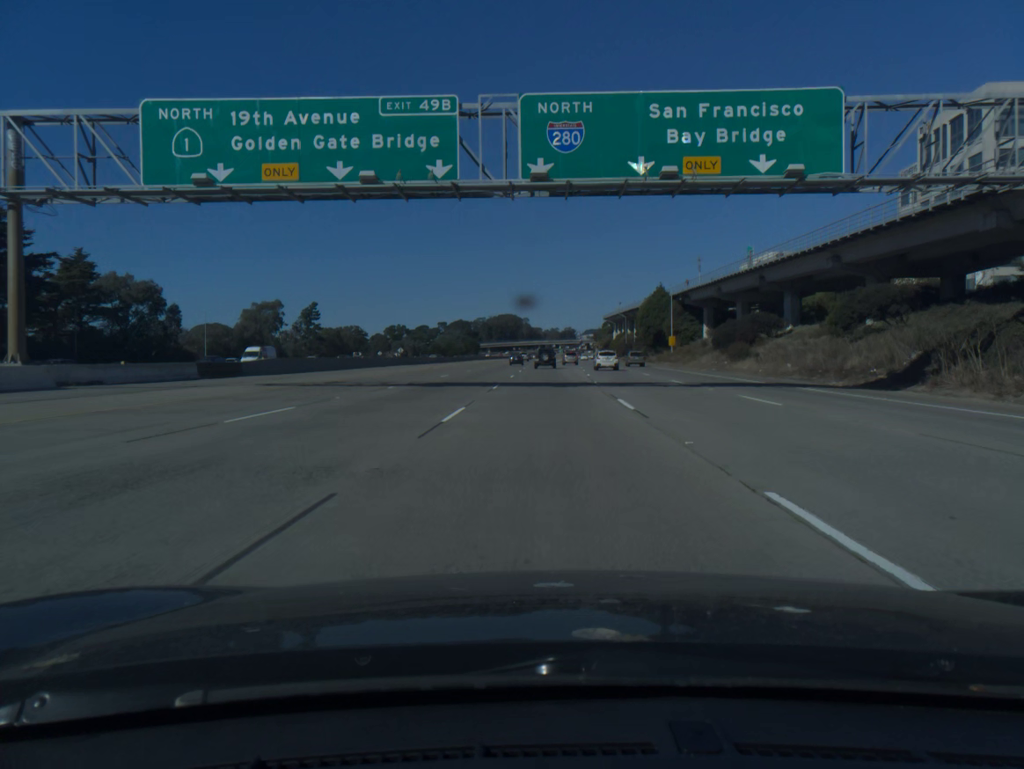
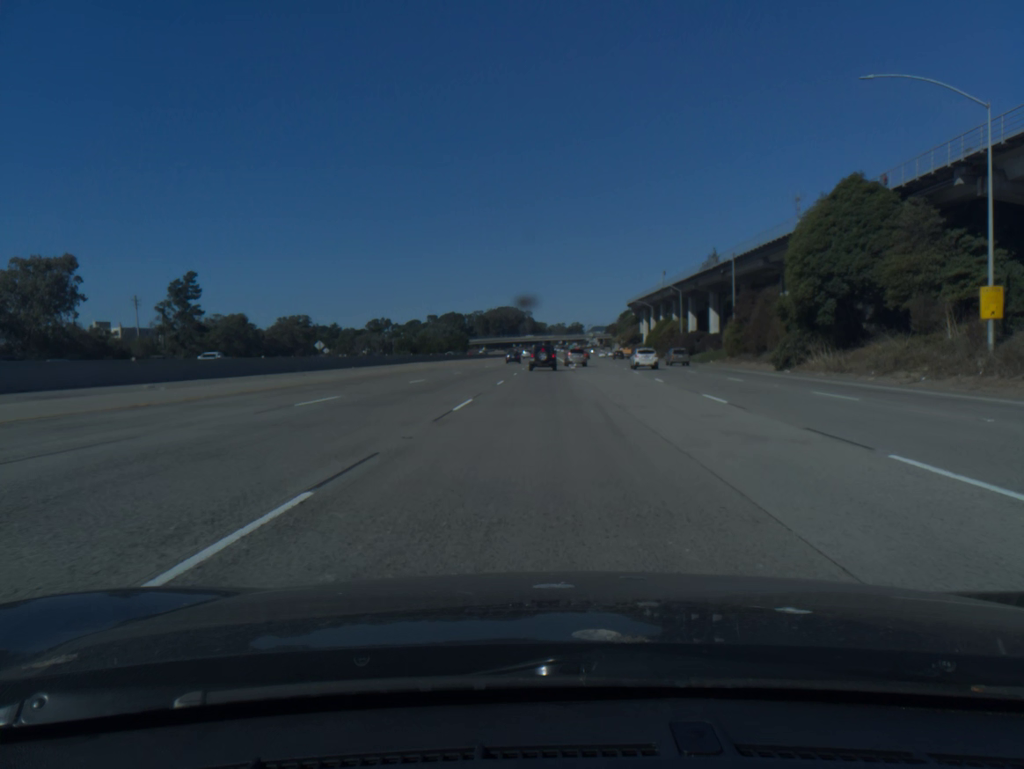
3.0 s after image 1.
(+0.4, +83.1) m; 0°
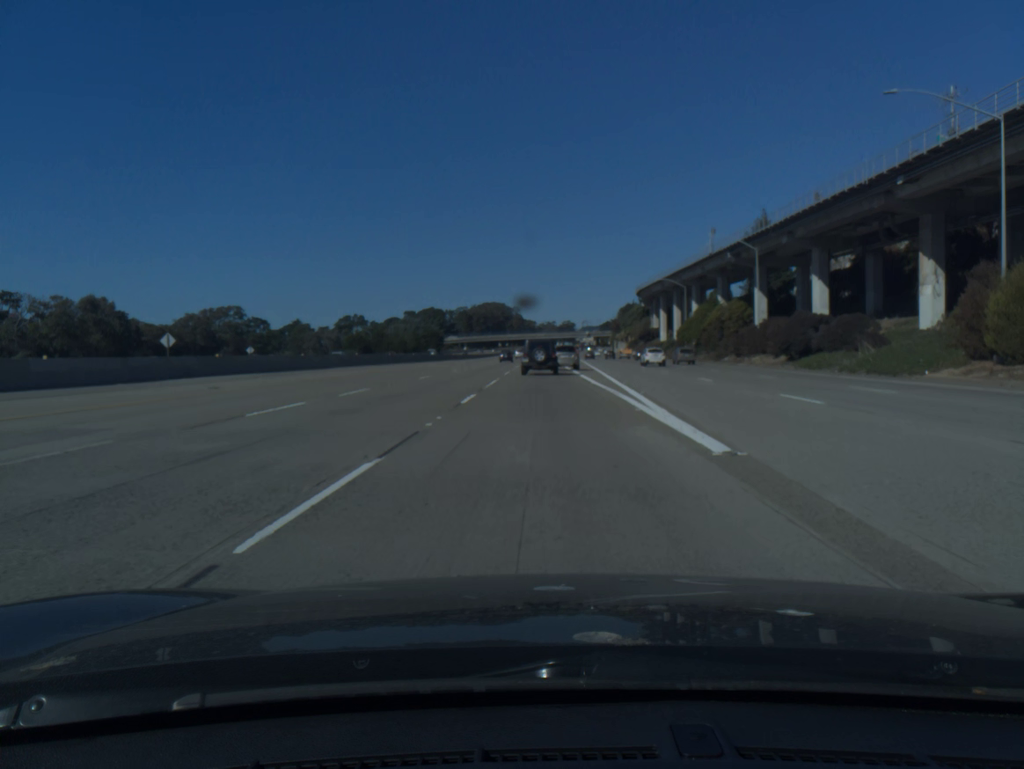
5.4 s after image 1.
(+0.3, +55.3) m; +1°
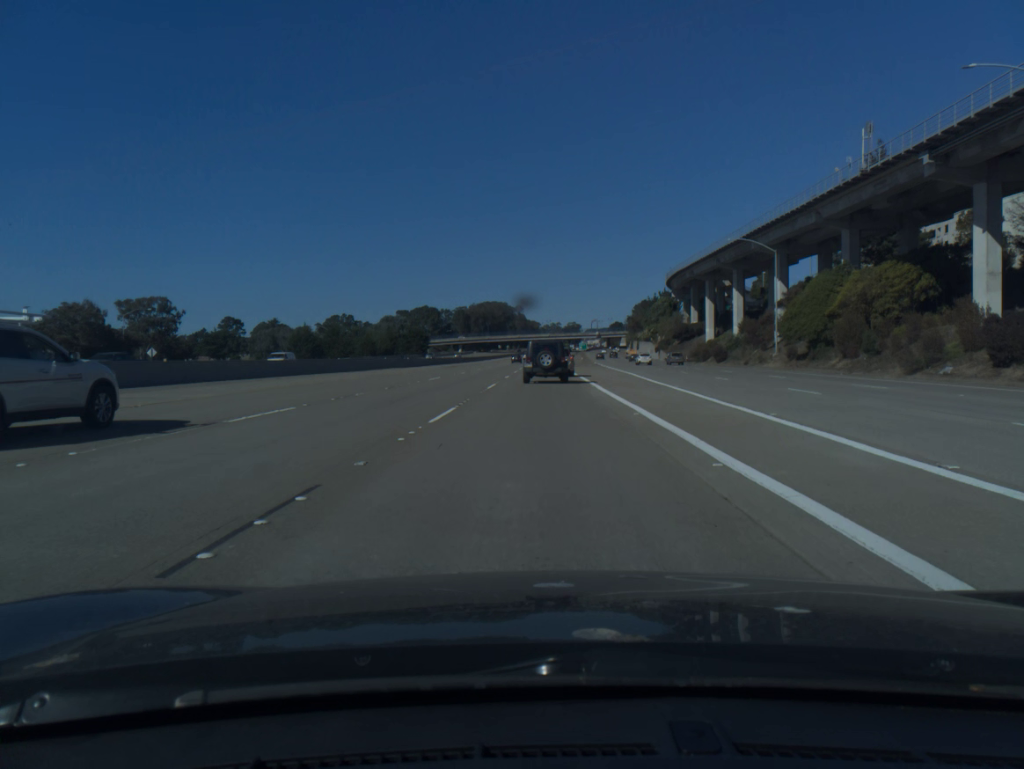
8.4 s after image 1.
(0.0, +51.5) m; 0°
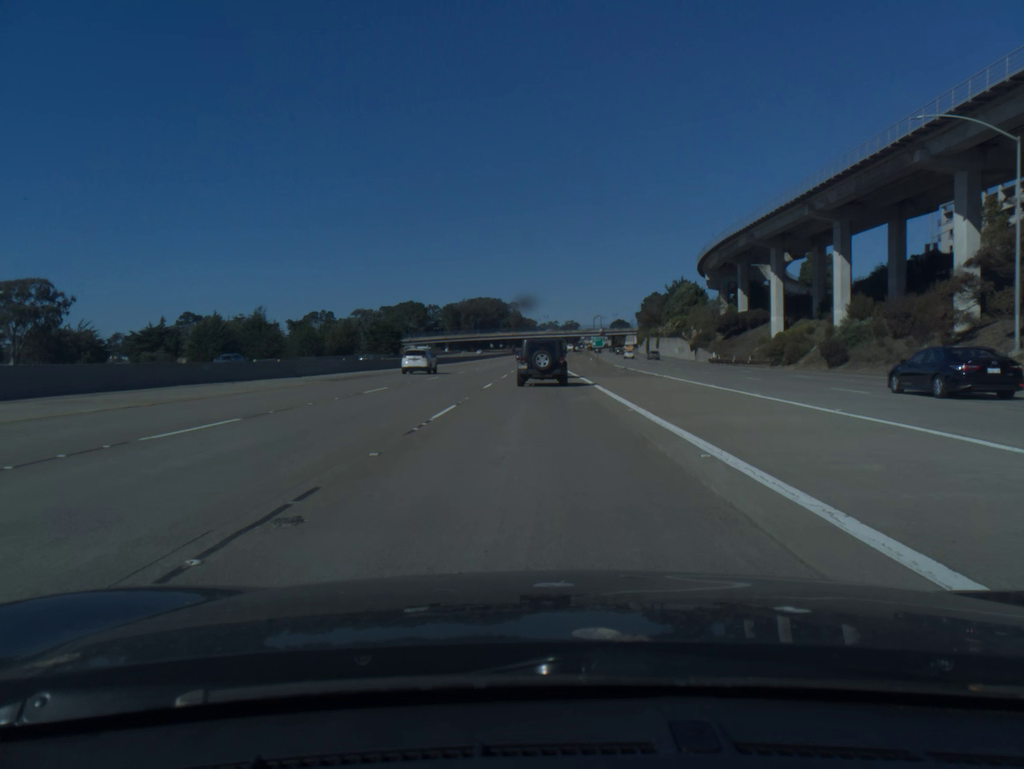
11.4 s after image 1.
(+0.1, +42.8) m; 0°
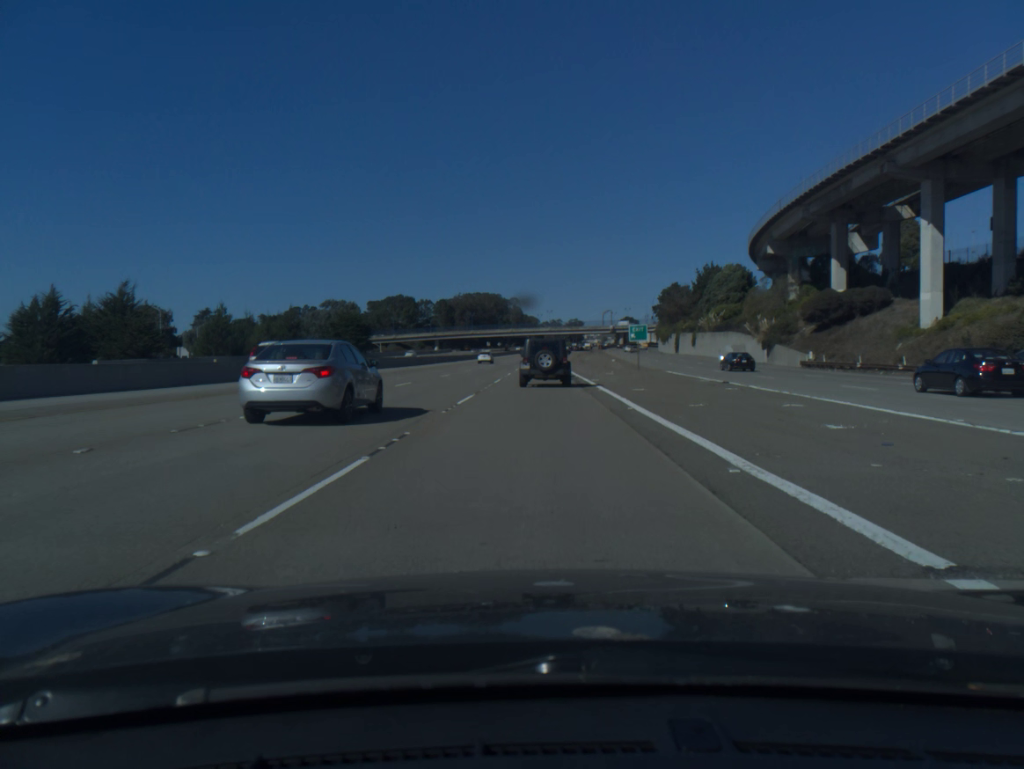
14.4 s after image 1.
(-0.1, +38.9) m; 0°
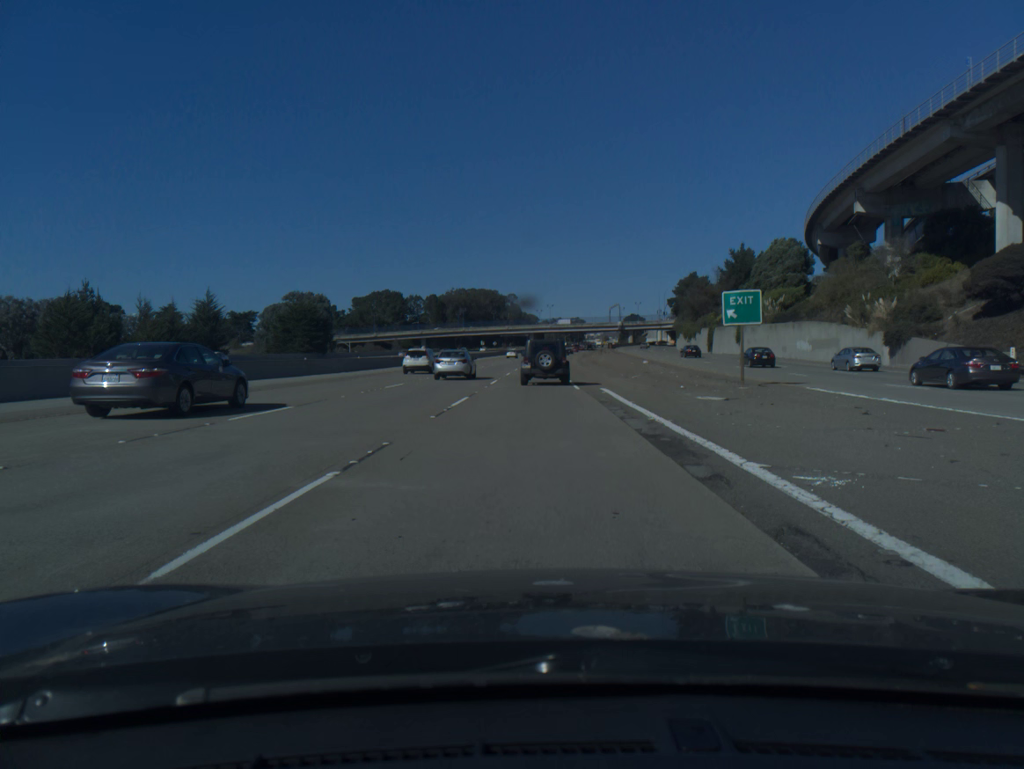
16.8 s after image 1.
(0.0, +30.4) m; 0°
